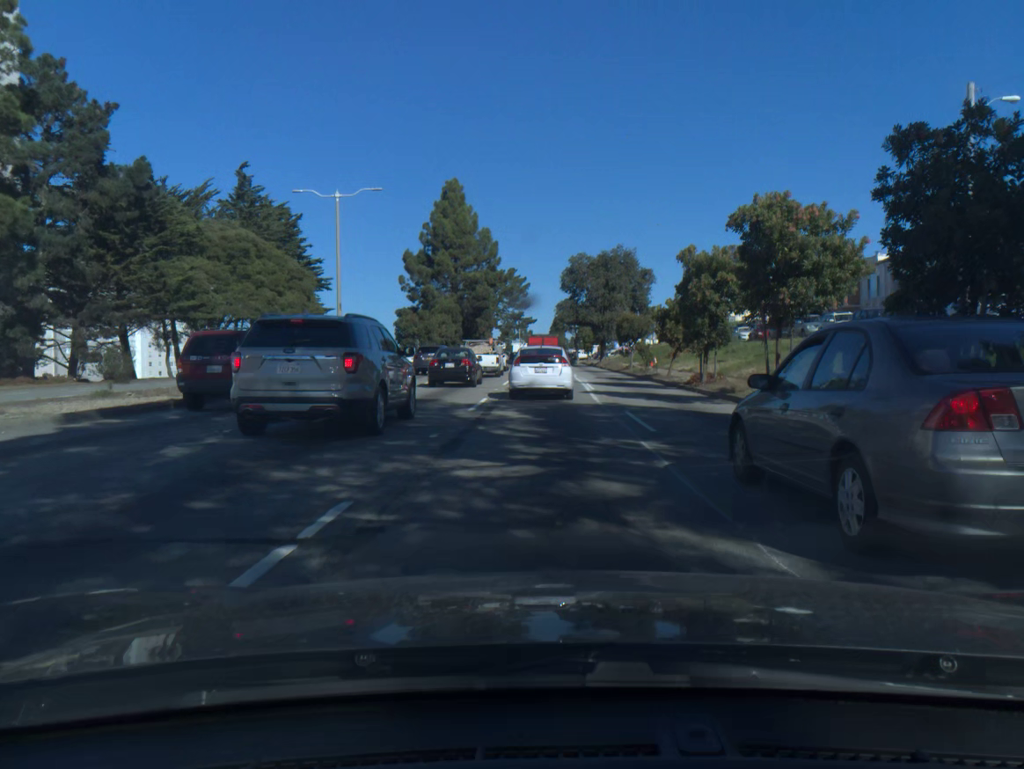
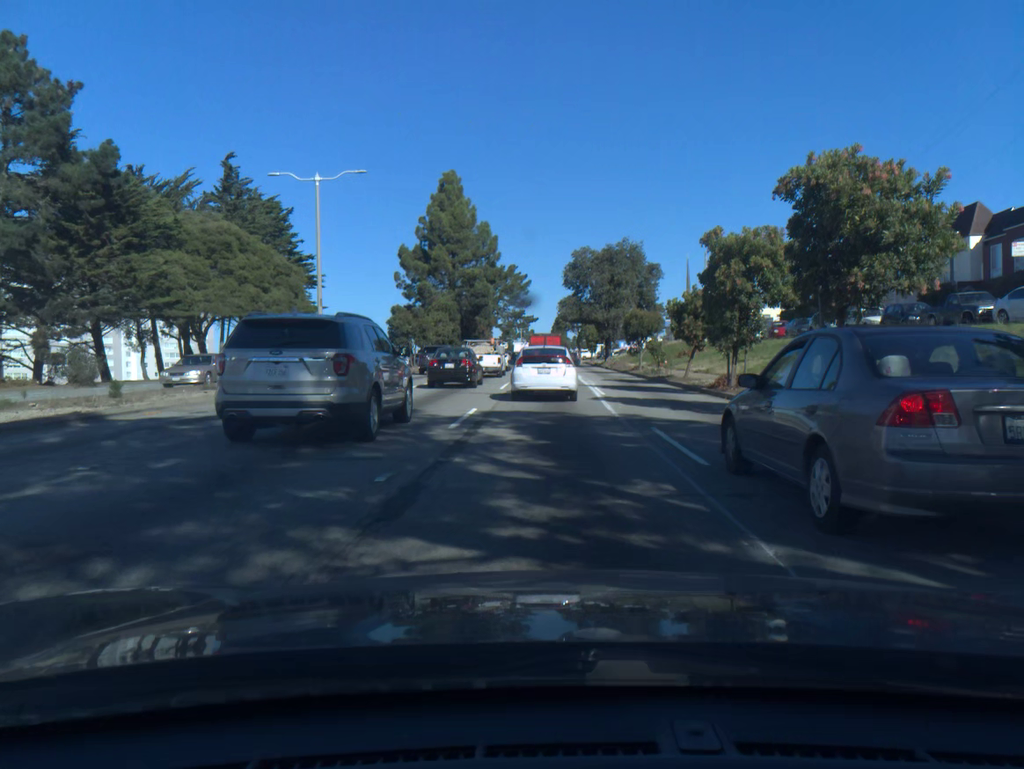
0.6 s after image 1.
(0.0, +3.8) m; 0°
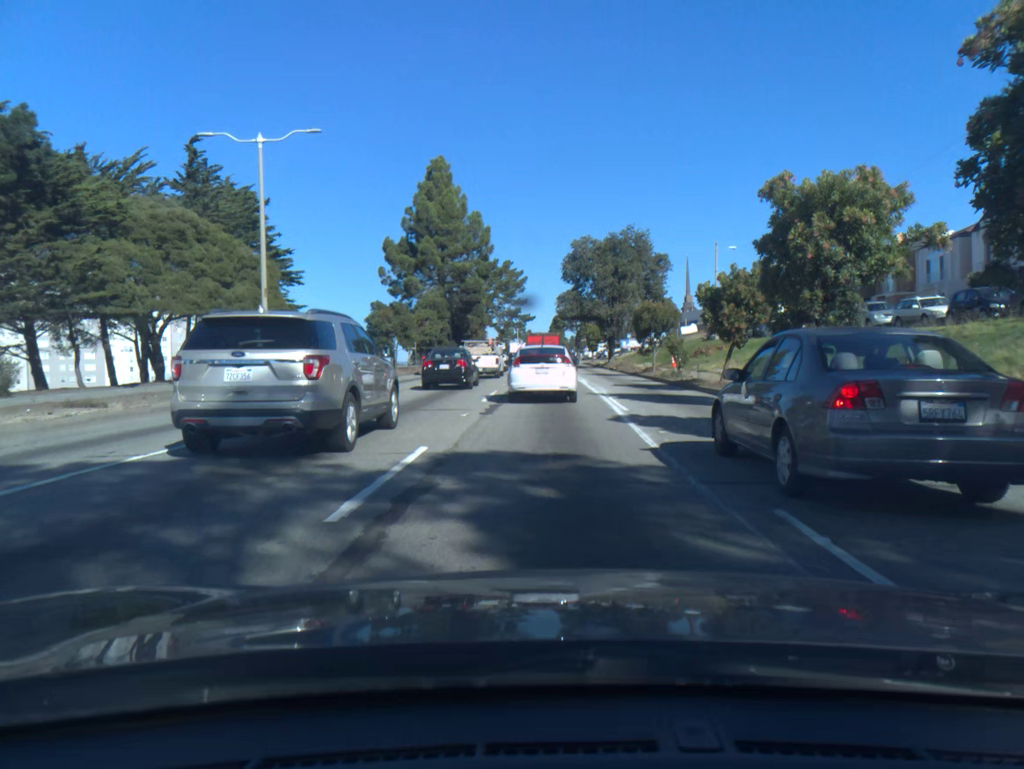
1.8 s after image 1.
(0.0, +7.1) m; +1°
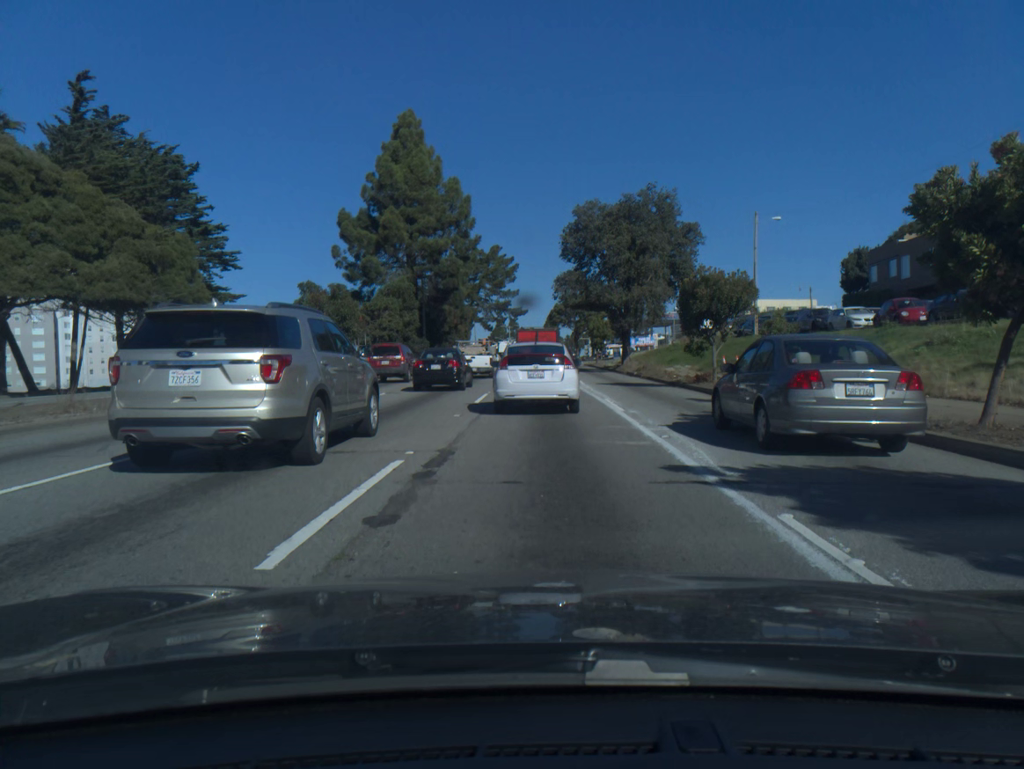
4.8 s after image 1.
(0.0, +15.4) m; 0°
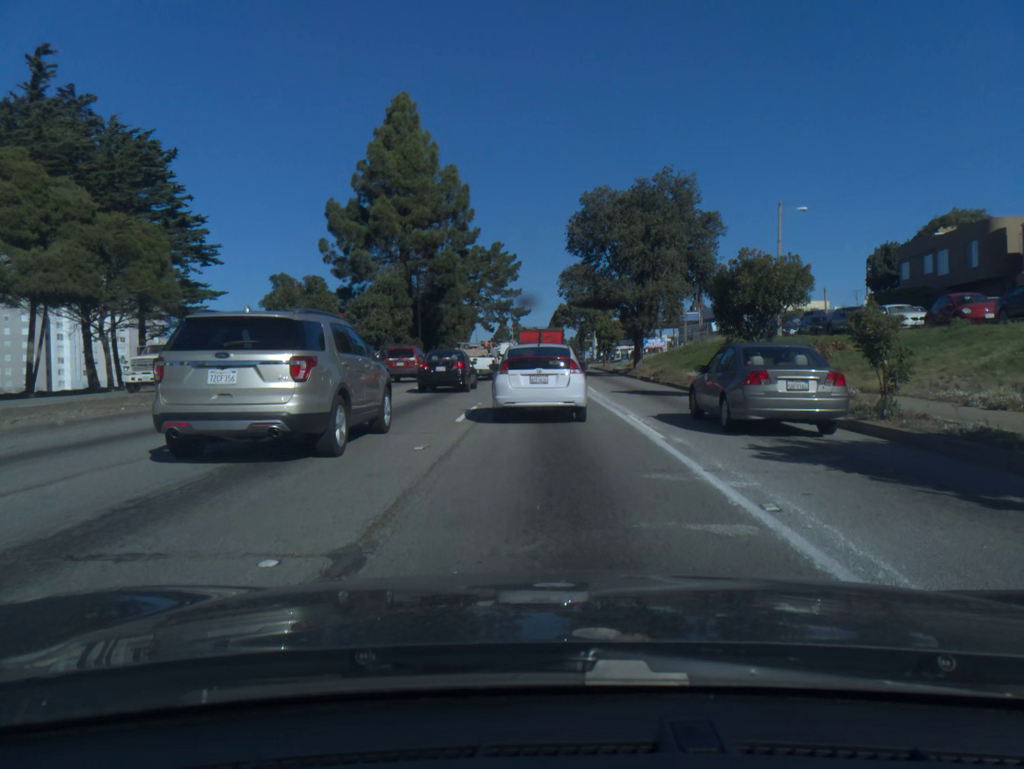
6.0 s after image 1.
(0.0, +5.0) m; 0°
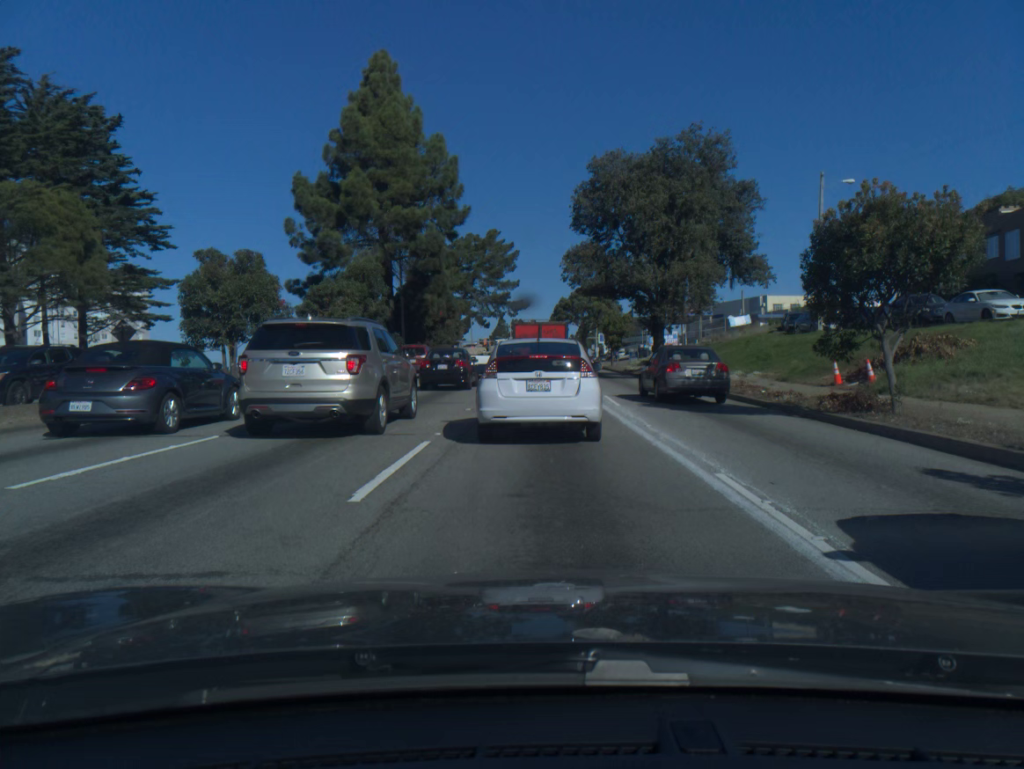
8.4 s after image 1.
(0.0, +8.0) m; 0°
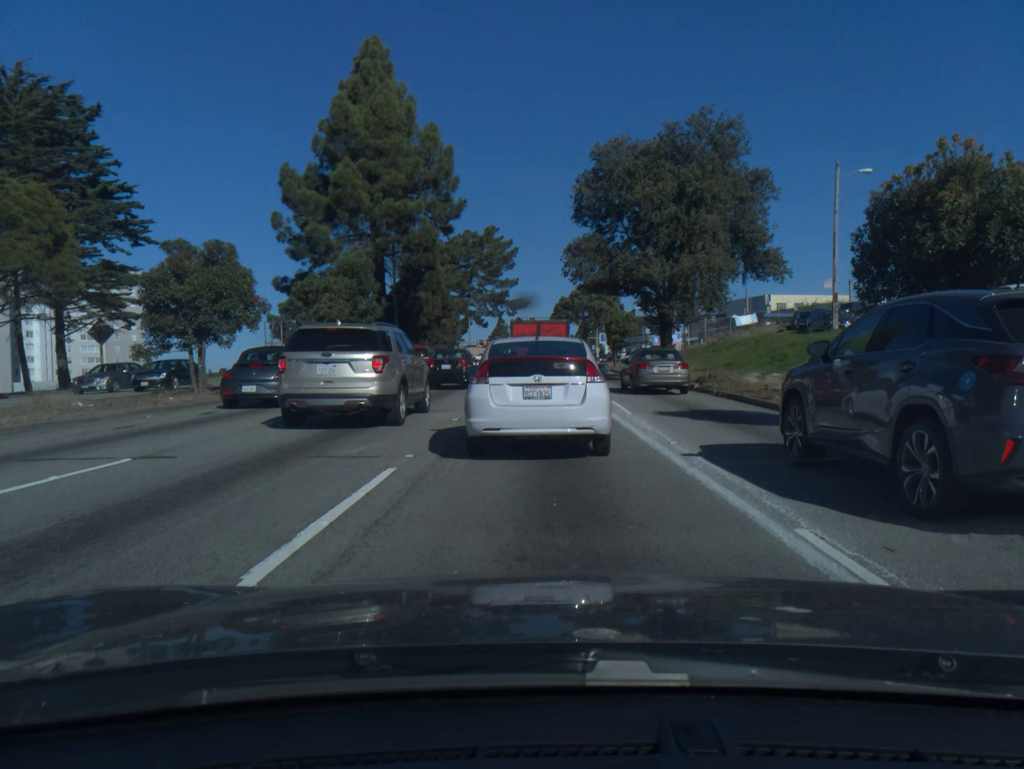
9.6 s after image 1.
(0.0, +2.5) m; 0°
